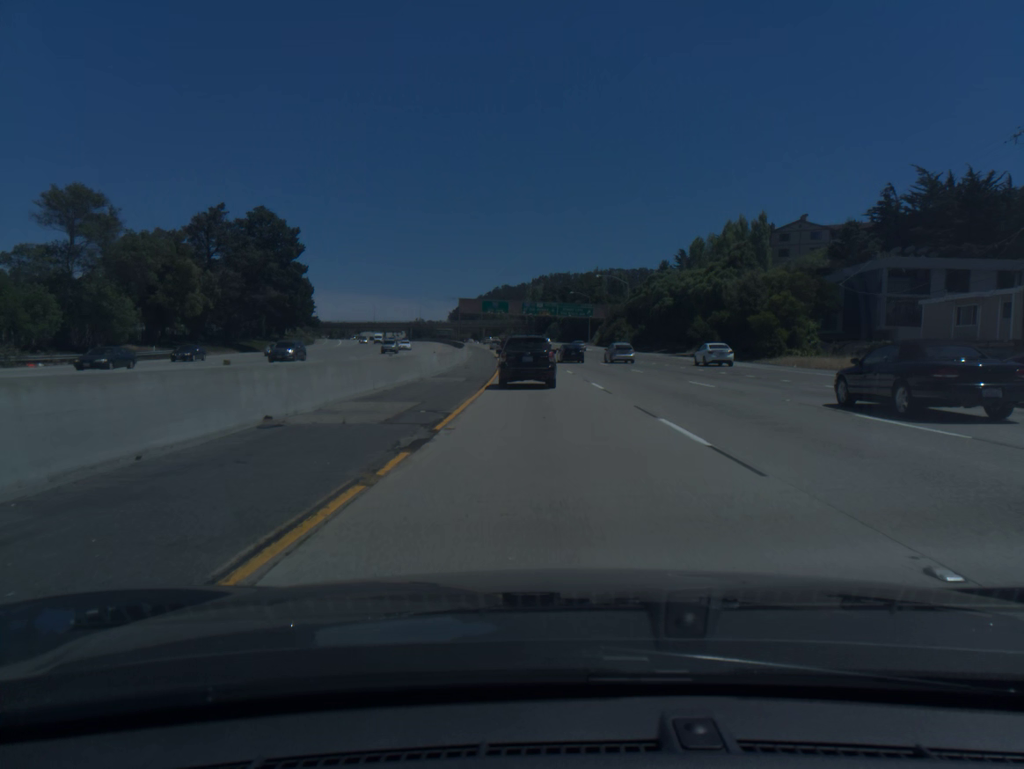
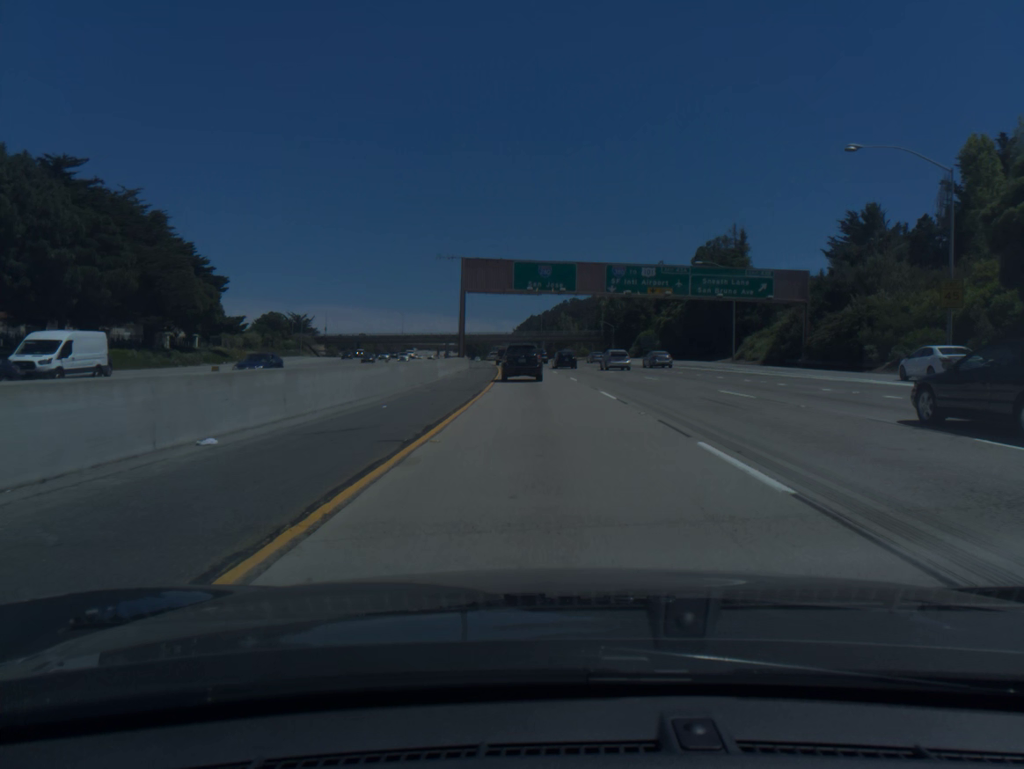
(-3.4, +89.0) m; -5°
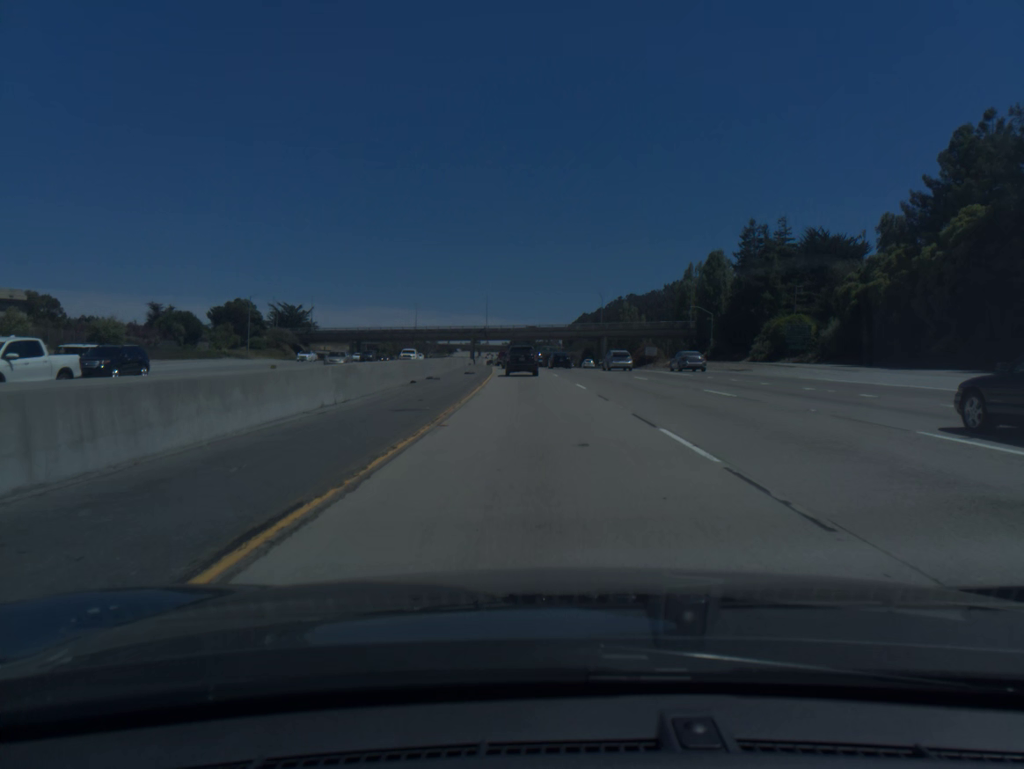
(-2.1, +70.2) m; -4°
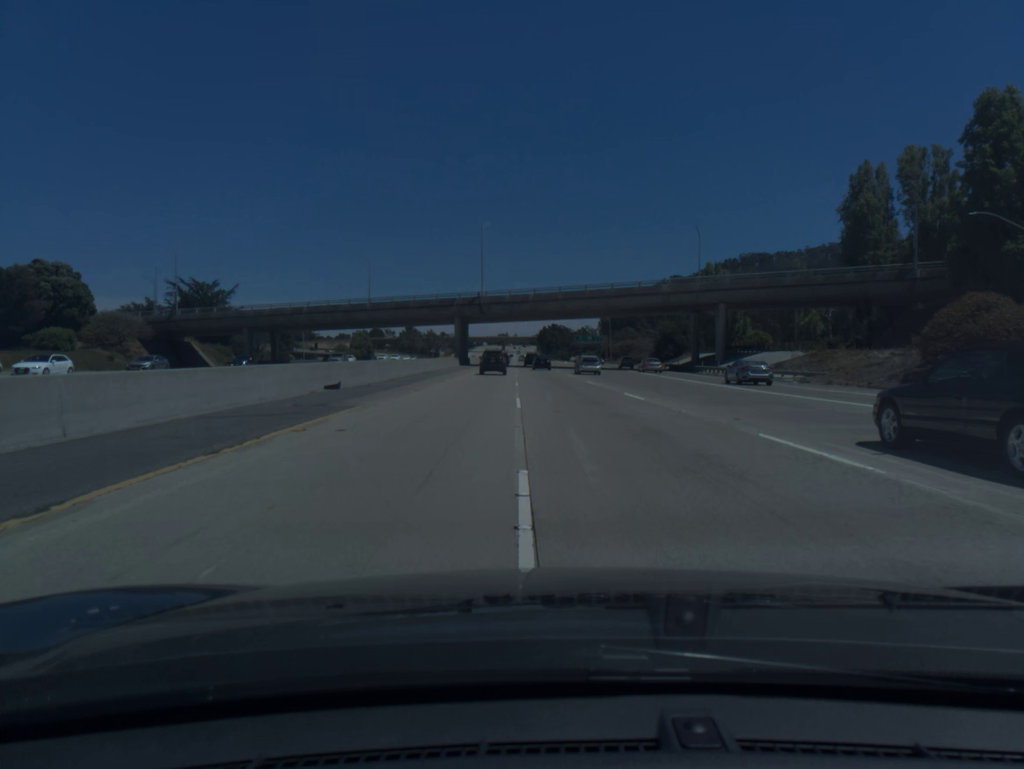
(-2.0, +88.3) m; -2°
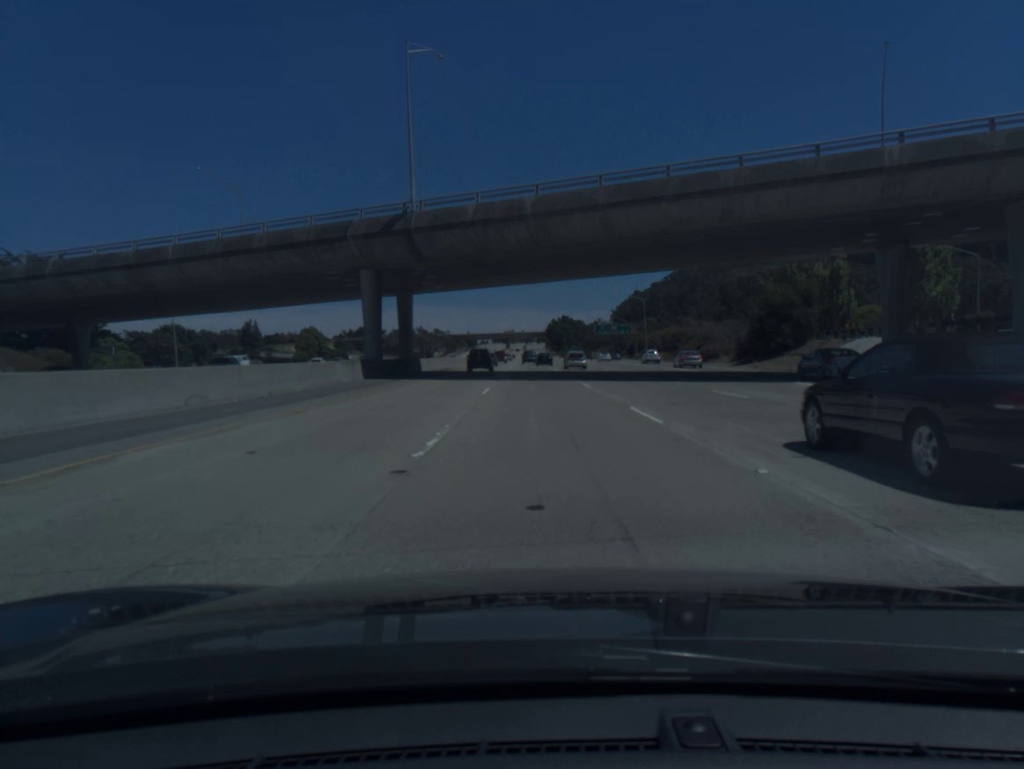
(-0.4, +54.2) m; -1°
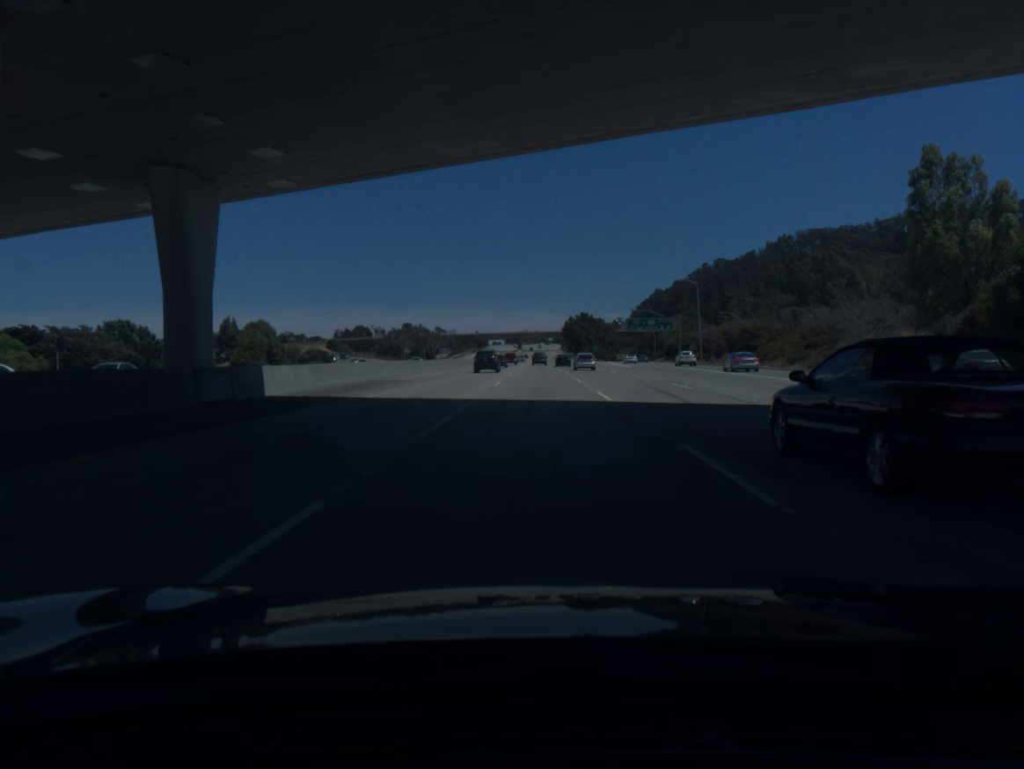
(-0.3, +36.9) m; -1°
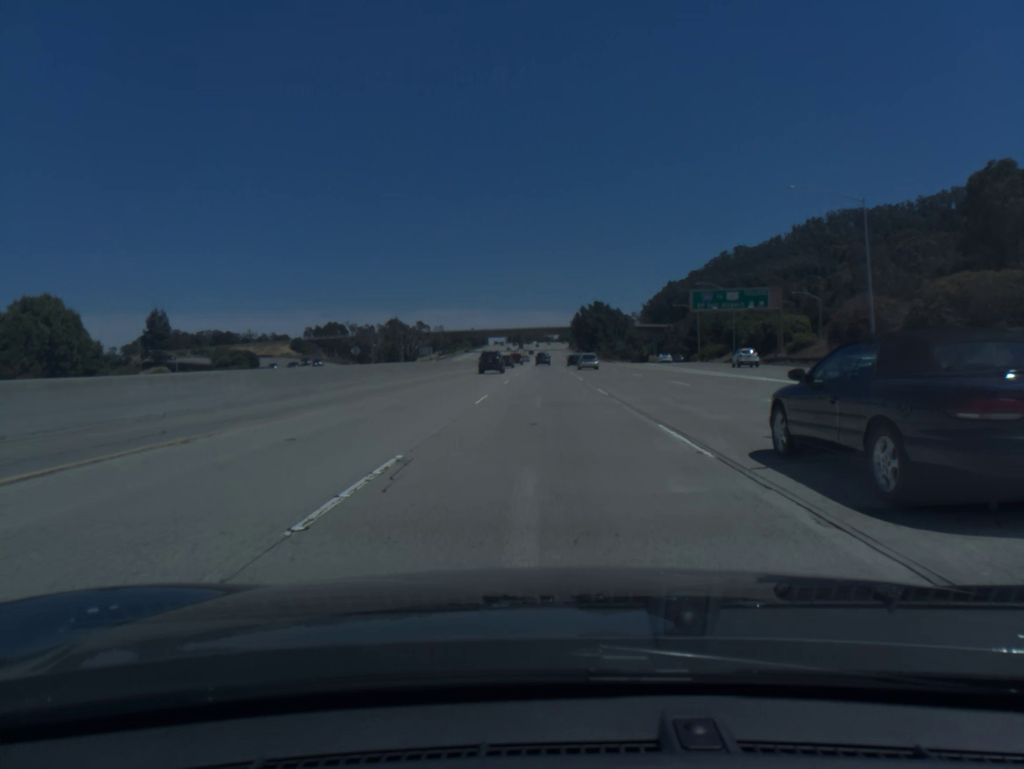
(-0.3, +56.2) m; 0°
